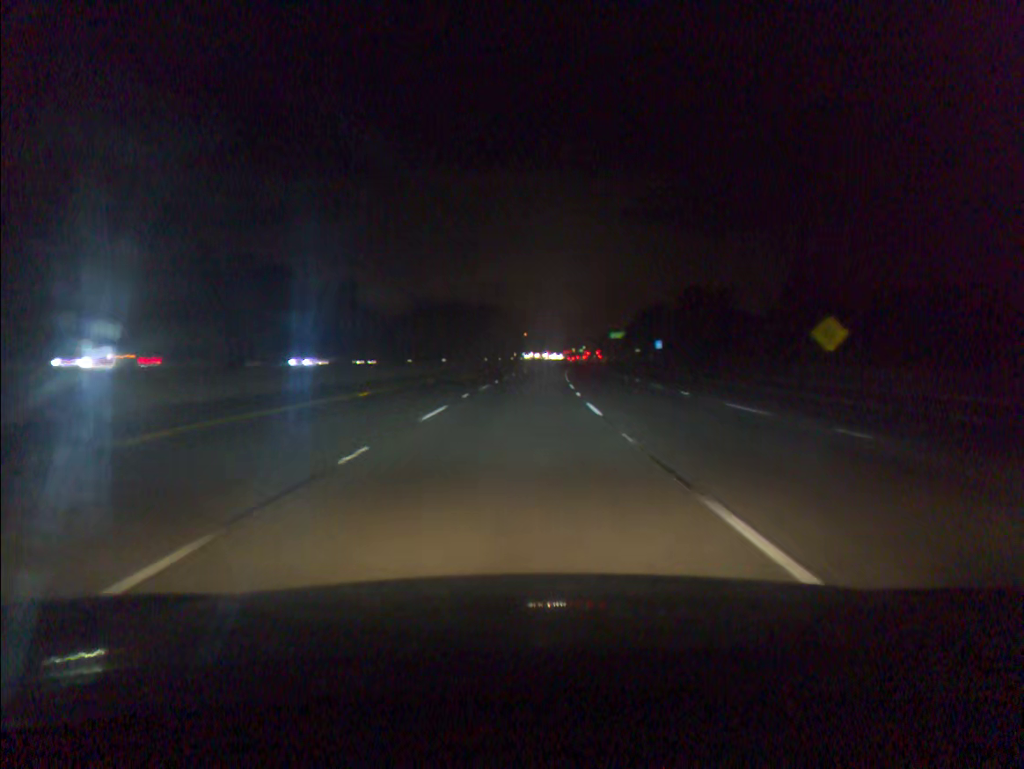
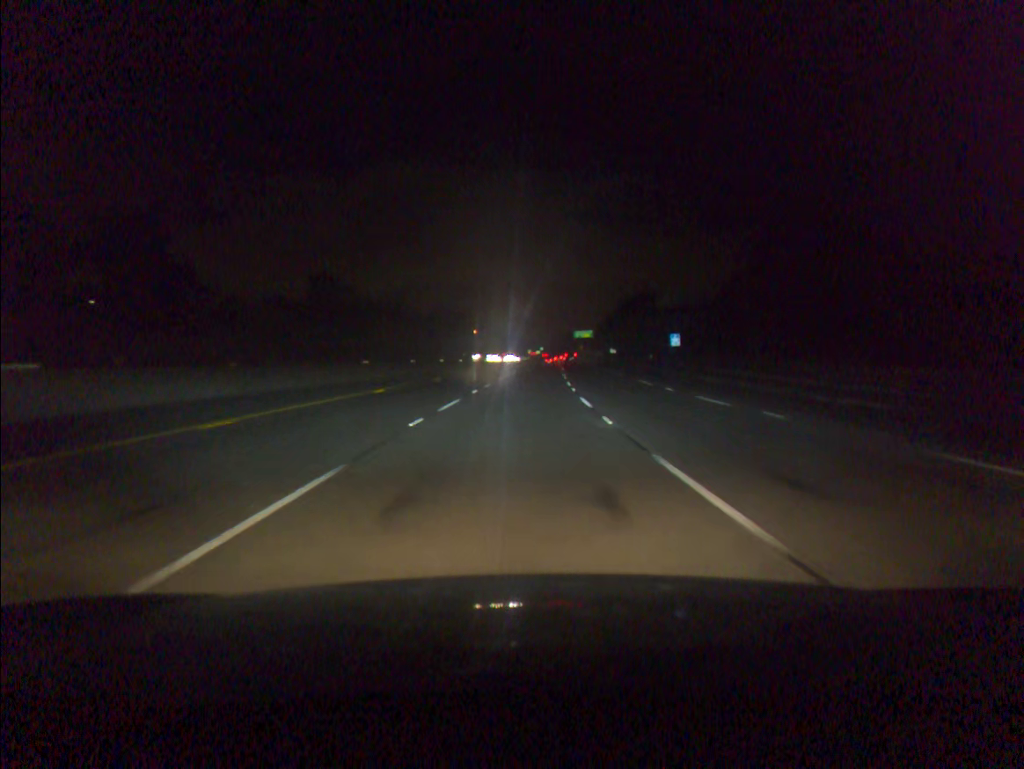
(+1.6, +55.3) m; +3°
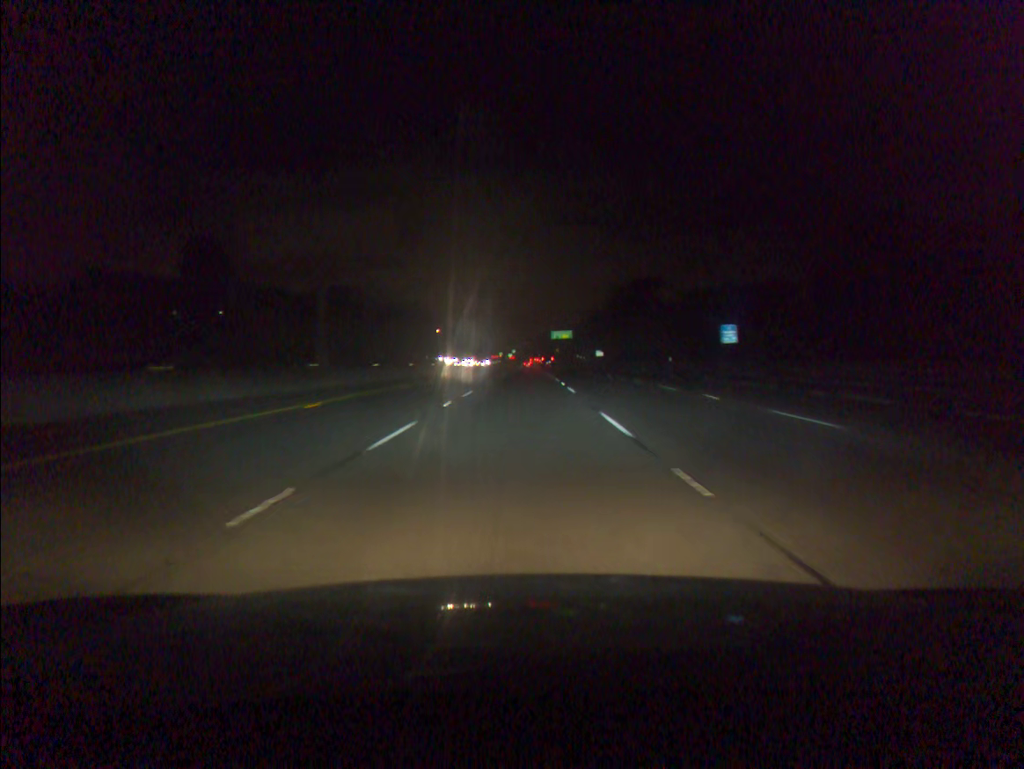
(+0.7, +37.1) m; +2°
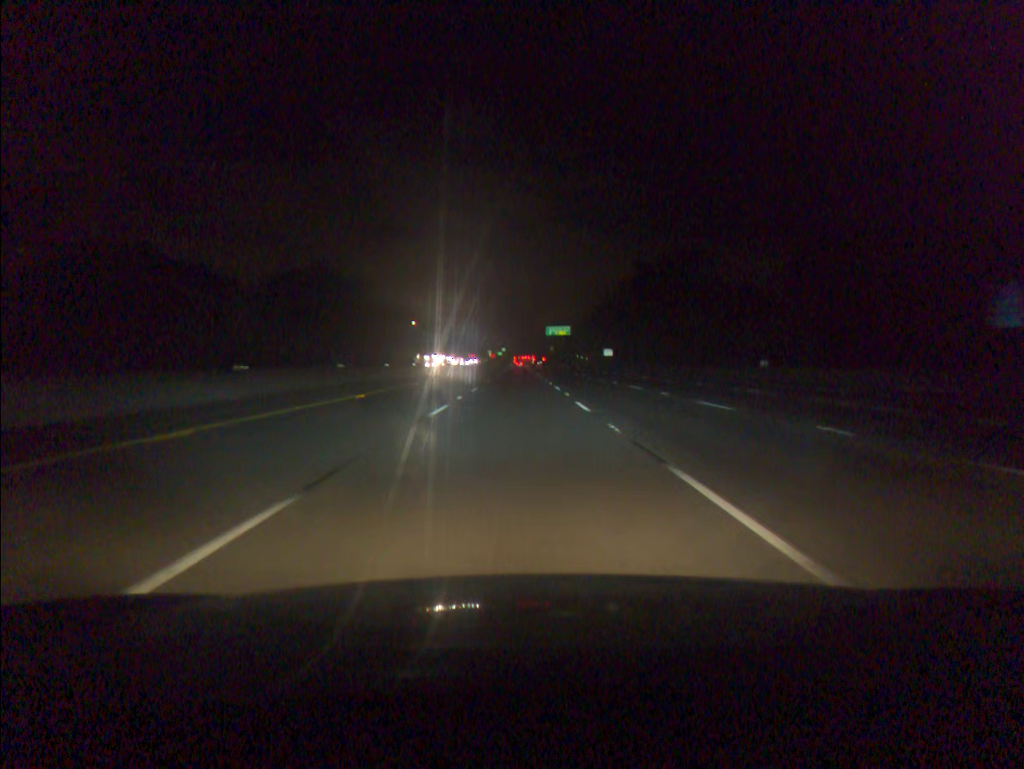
(+0.4, +37.1) m; +1°
